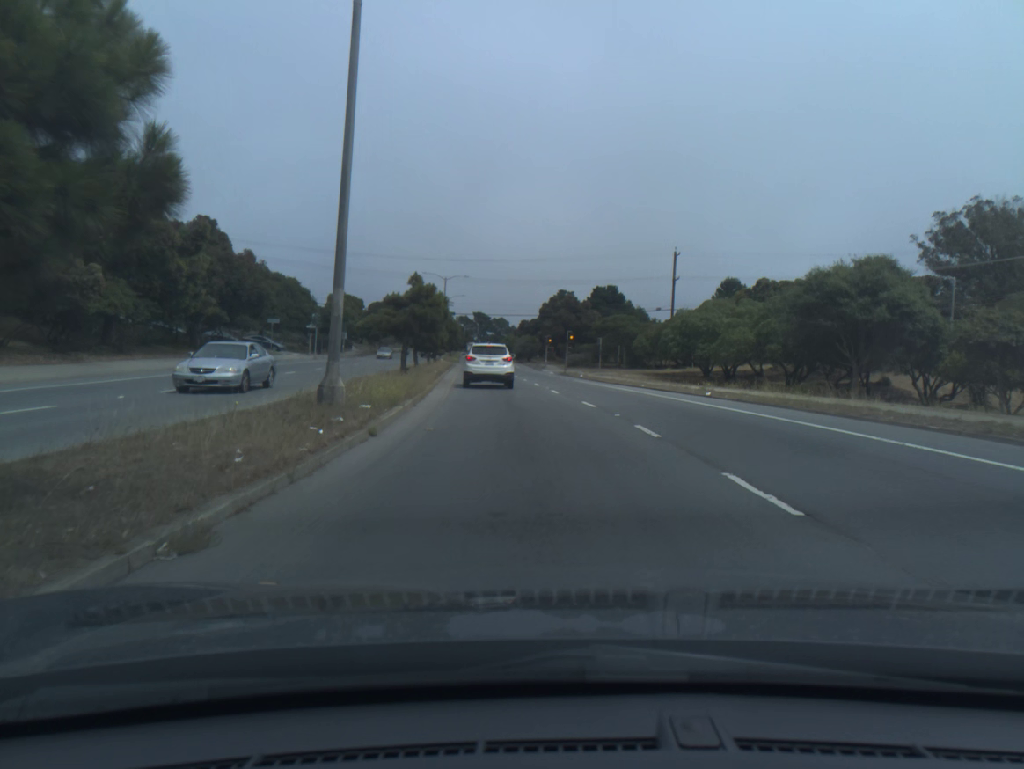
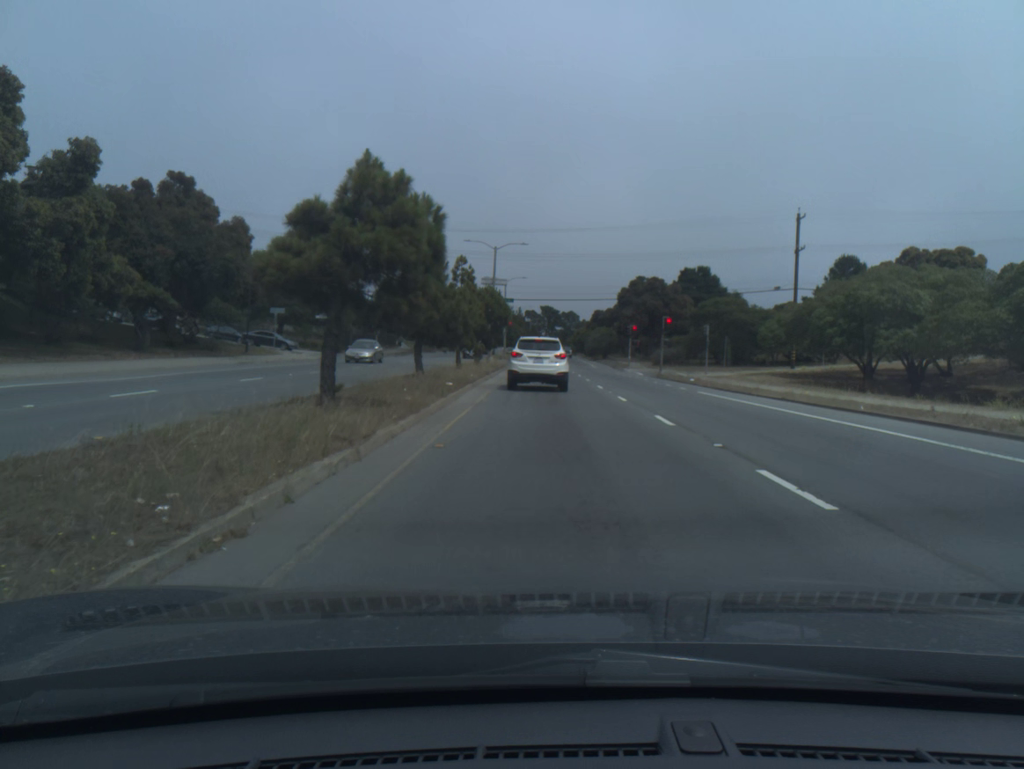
(-1.0, +19.9) m; -5°
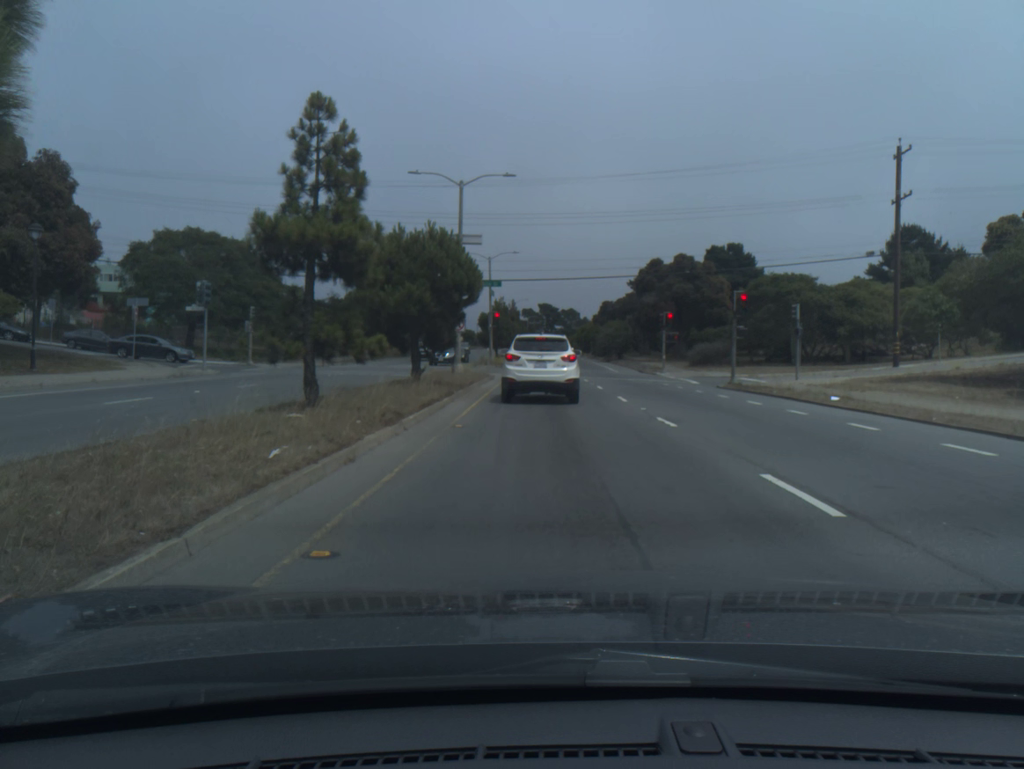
(-0.1, +22.3) m; 0°
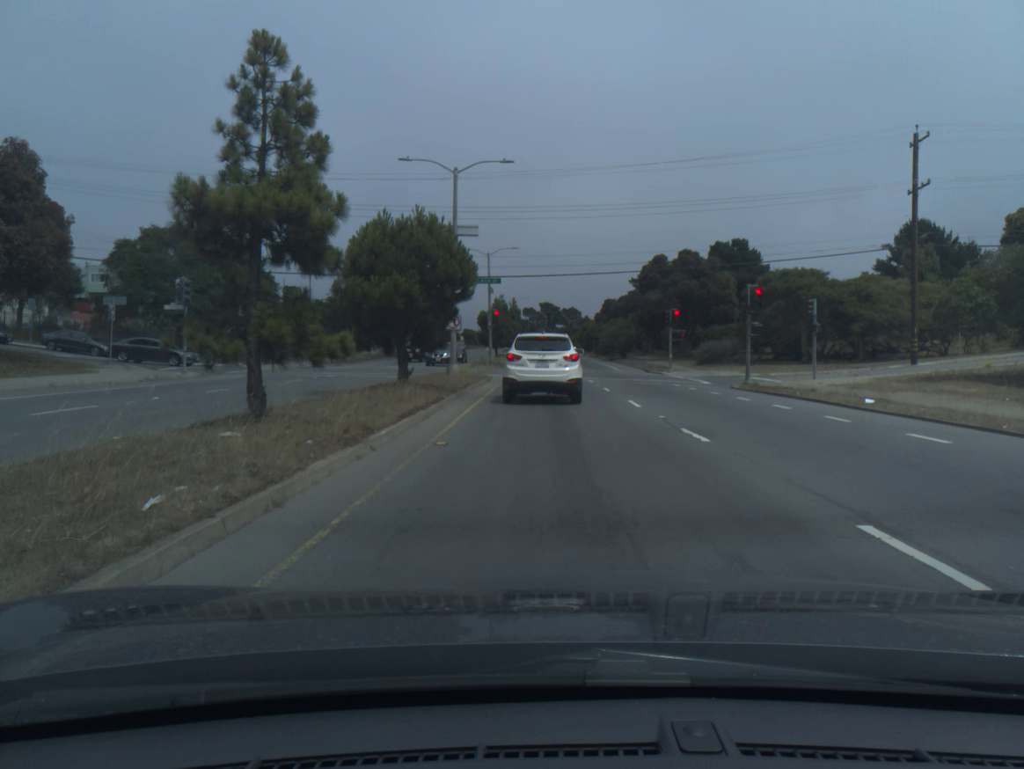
(0.0, +2.5) m; 0°
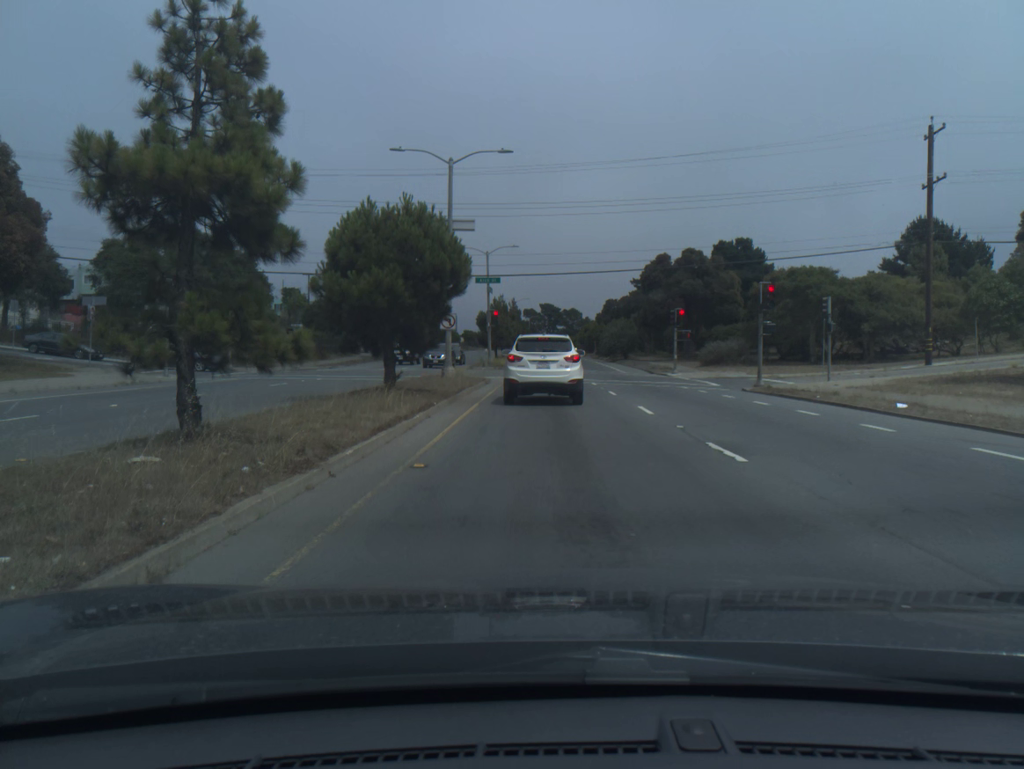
(0.0, +2.0) m; 0°
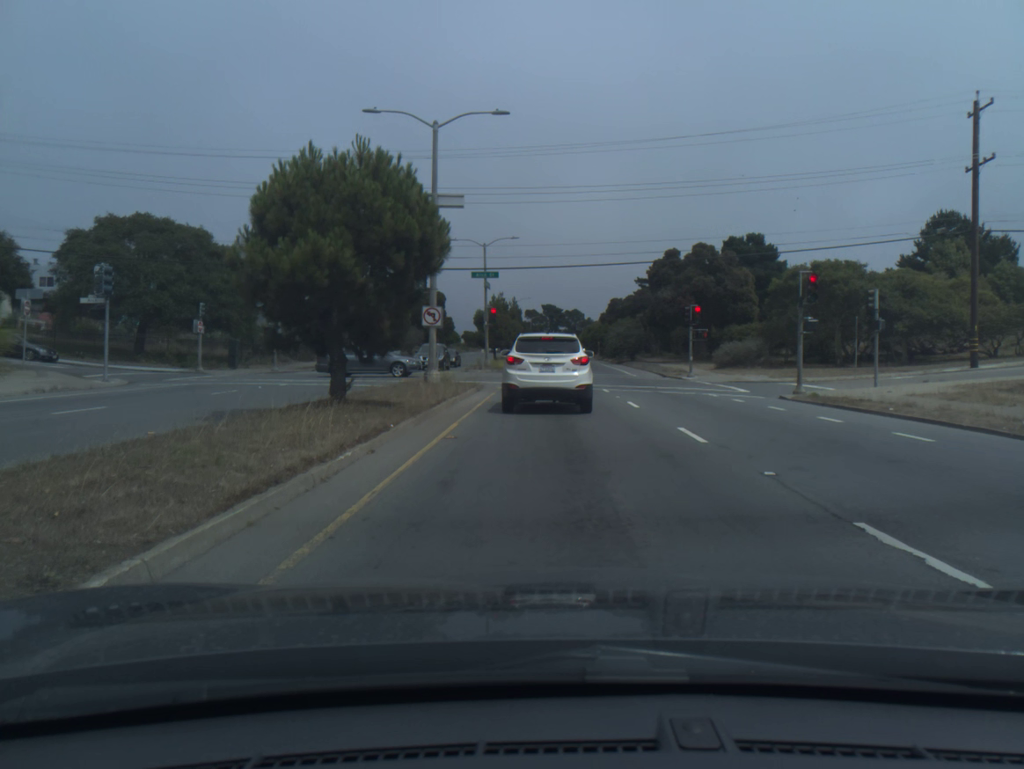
(0.0, +5.0) m; -1°
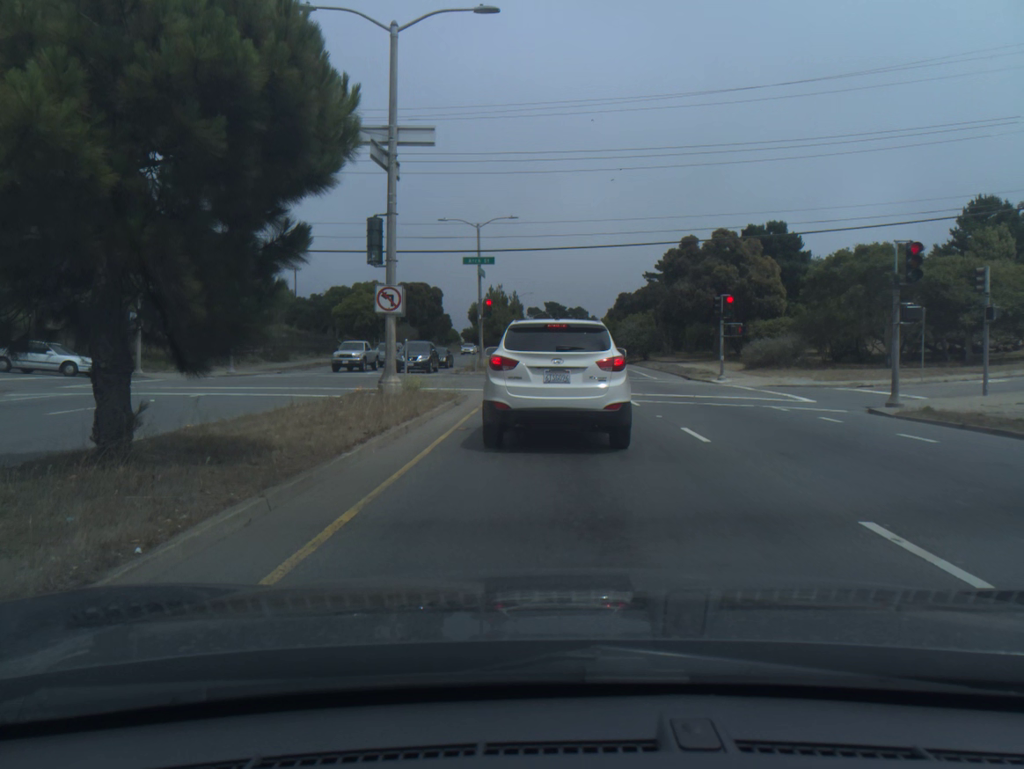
(0.0, +7.3) m; +1°
